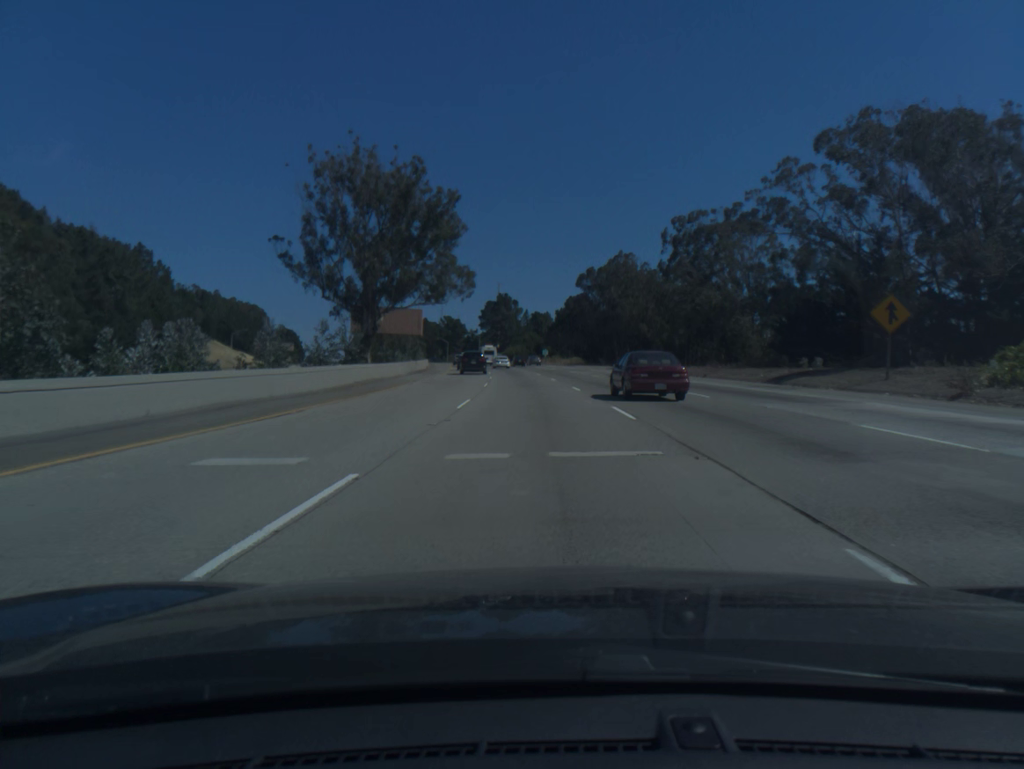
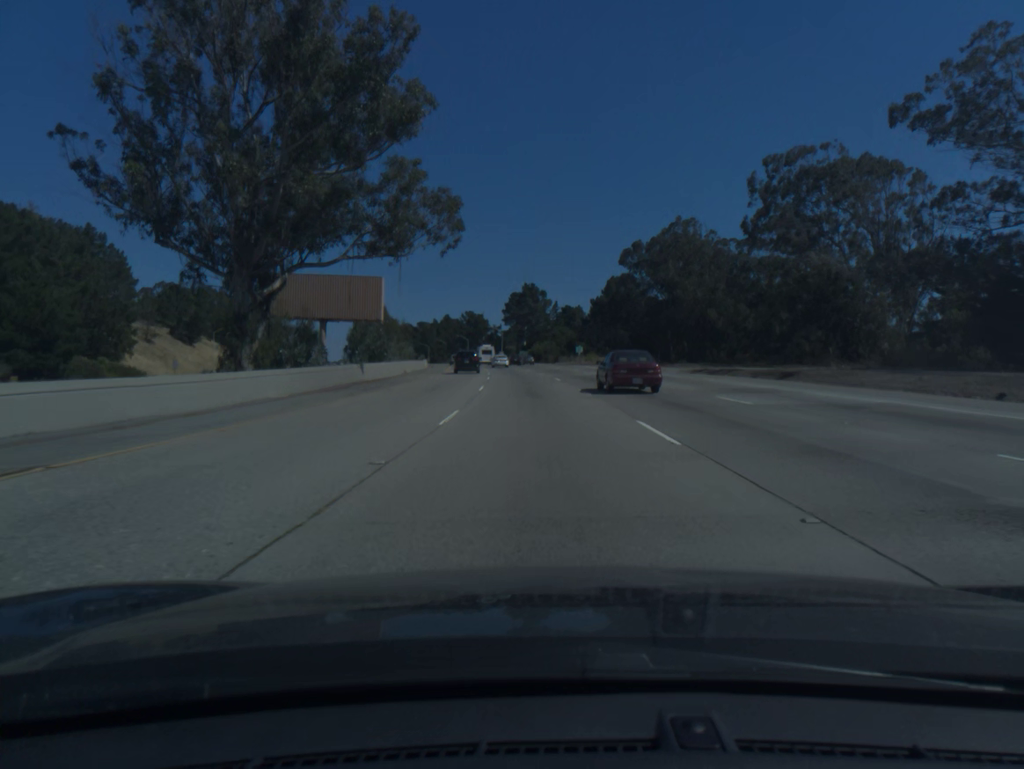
(-0.7, +33.5) m; -2°
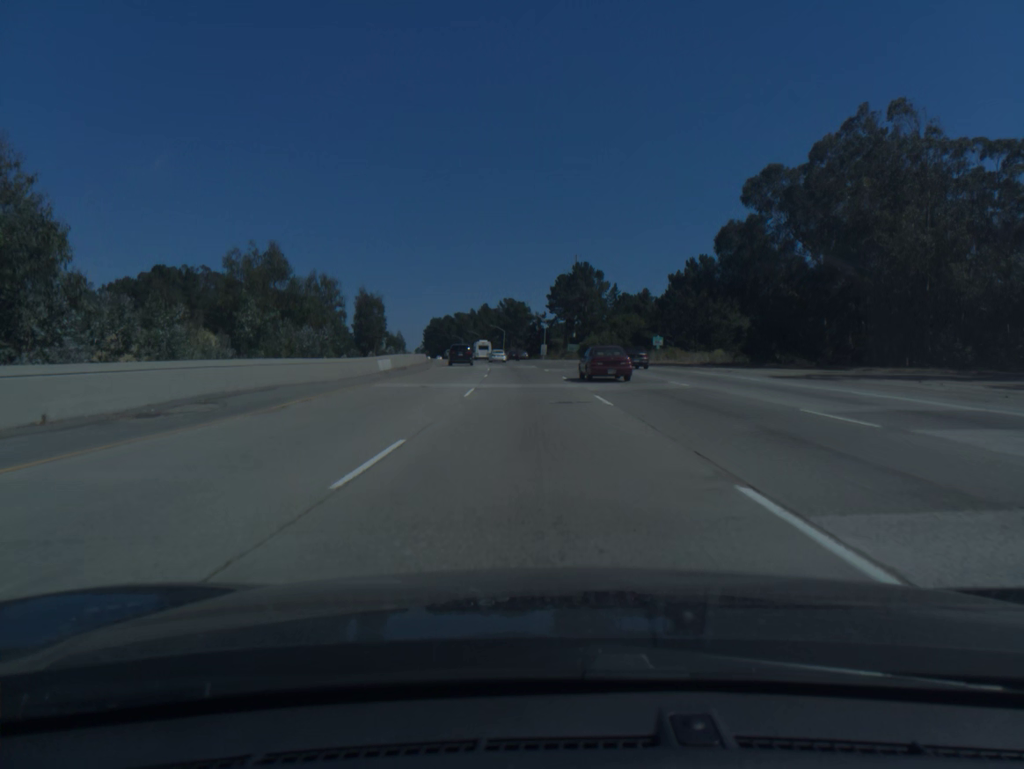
(-1.6, +51.0) m; -4°
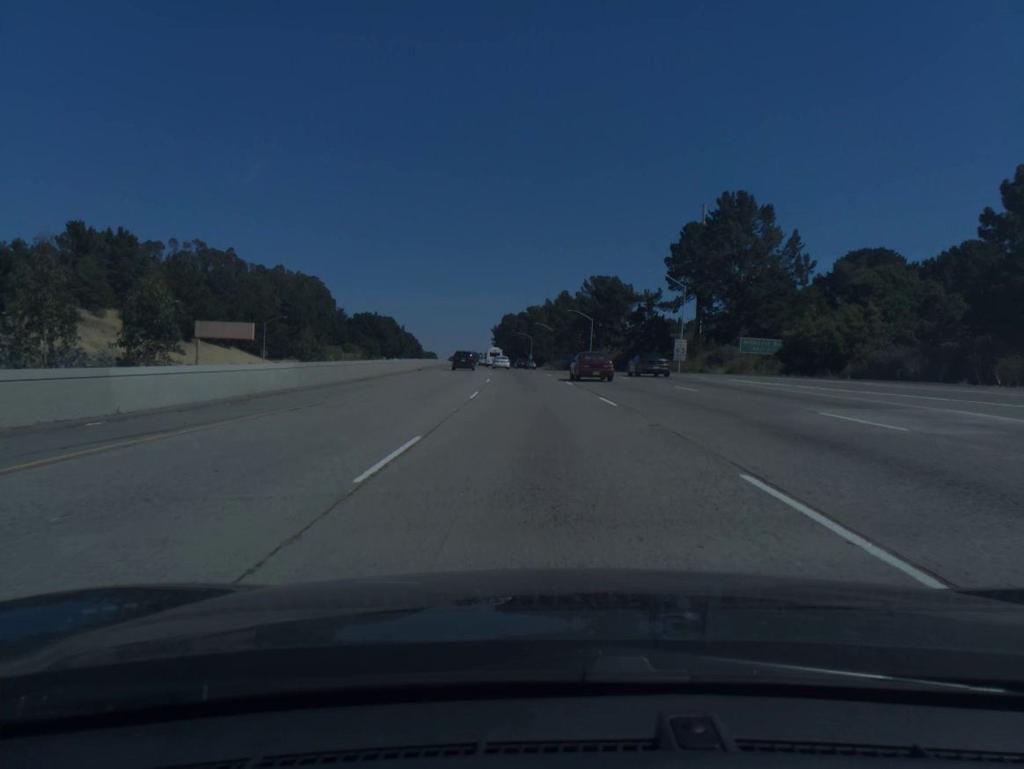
(-4.6, +86.9) m; -6°
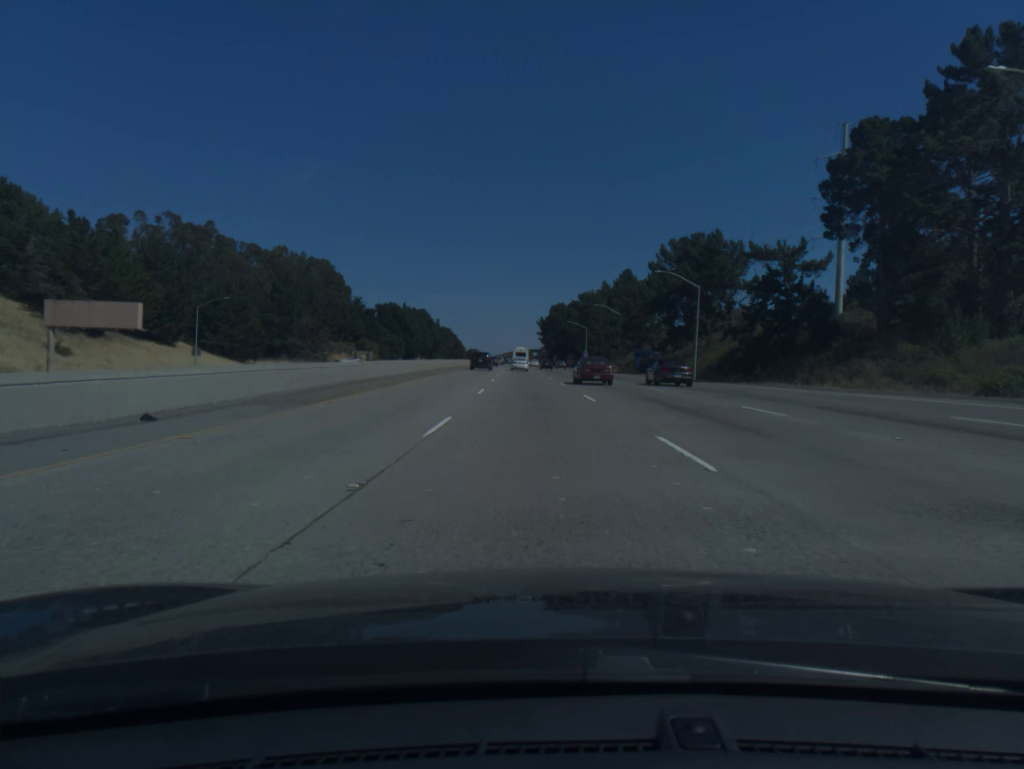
(-1.7, +53.3) m; -4°
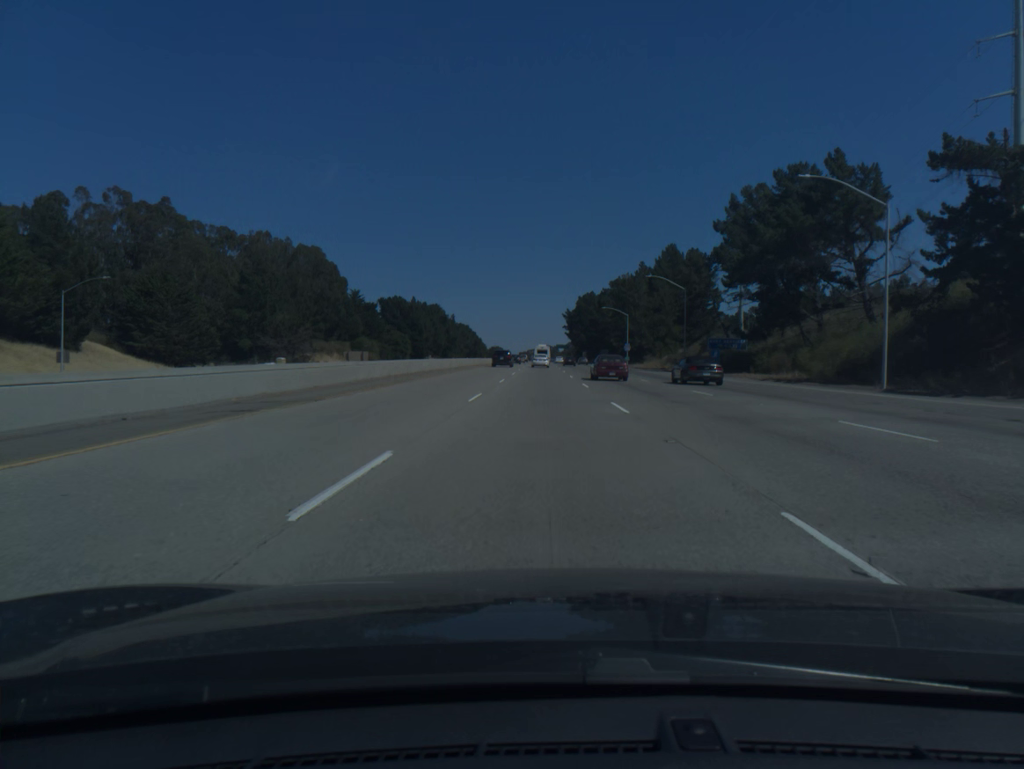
(-0.6, +35.8) m; -2°
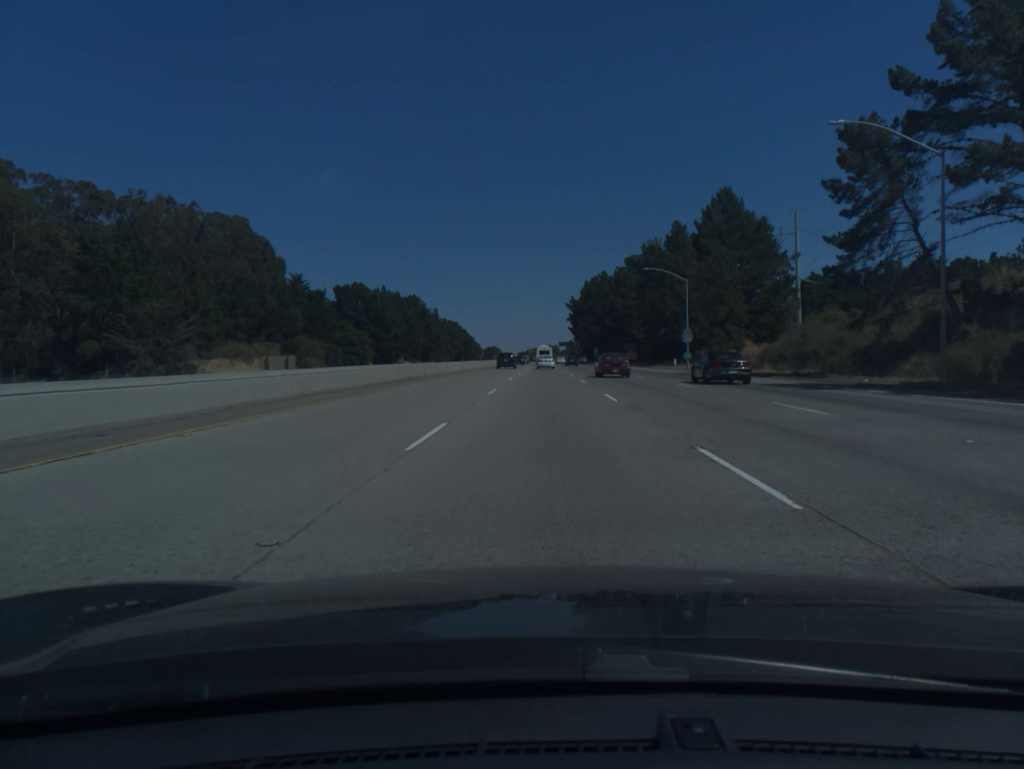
(-0.3, +54.0) m; 0°
